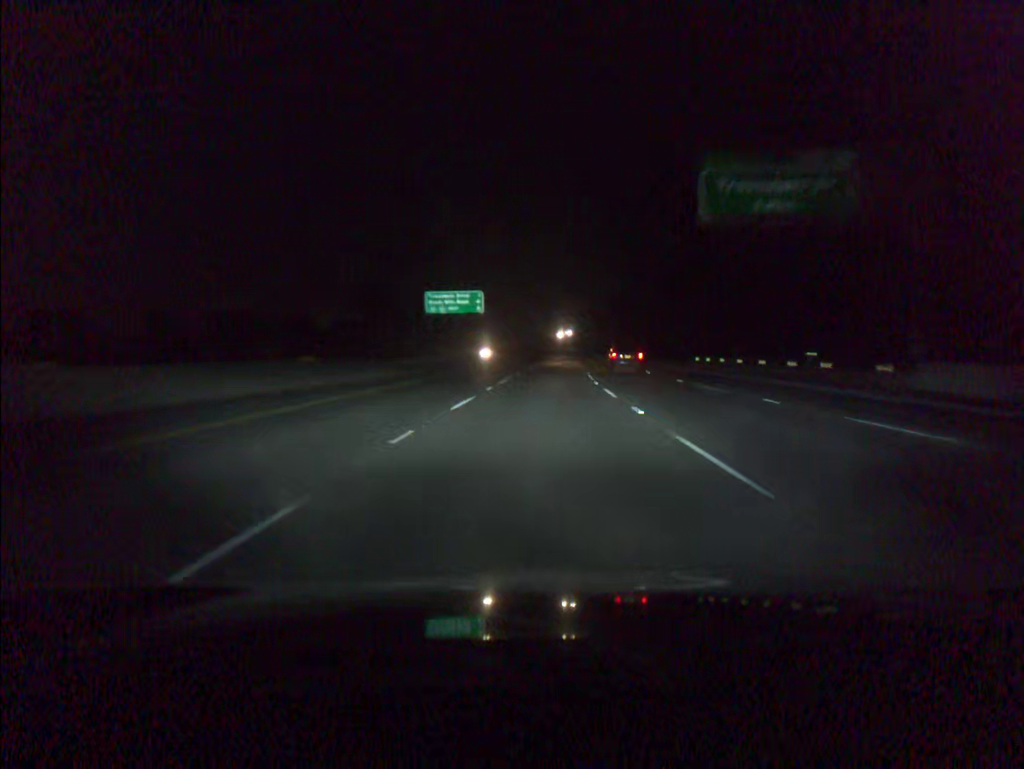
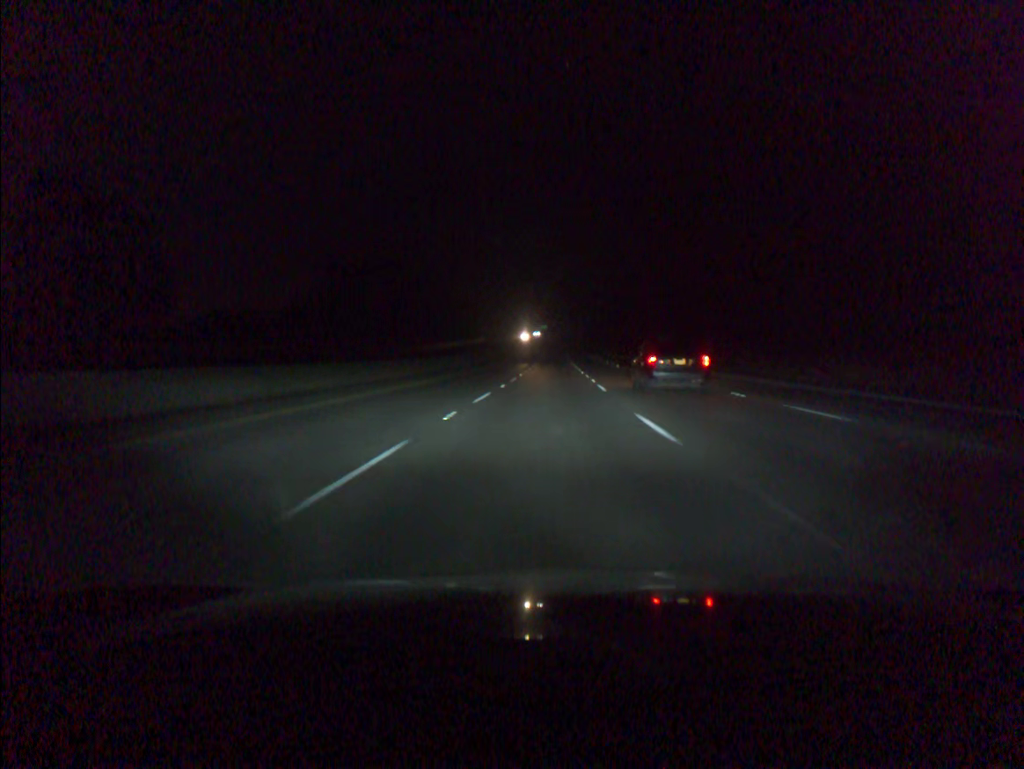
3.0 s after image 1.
(+2.8, +97.9) m; +2°
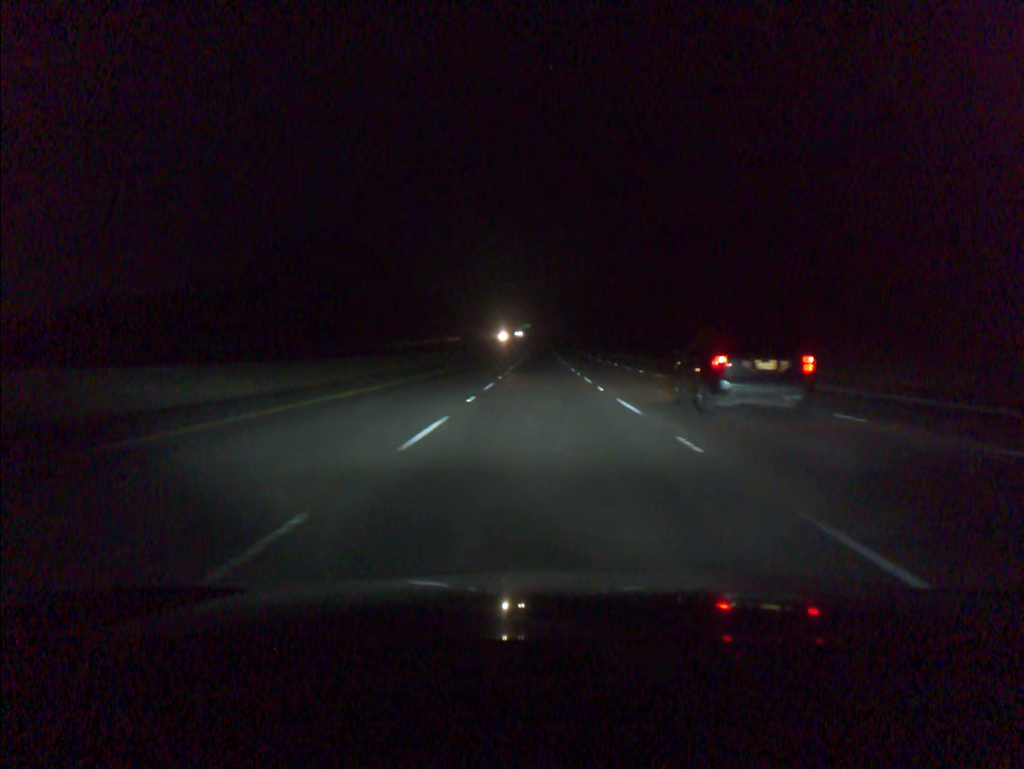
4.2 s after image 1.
(+0.4, +39.2) m; +1°
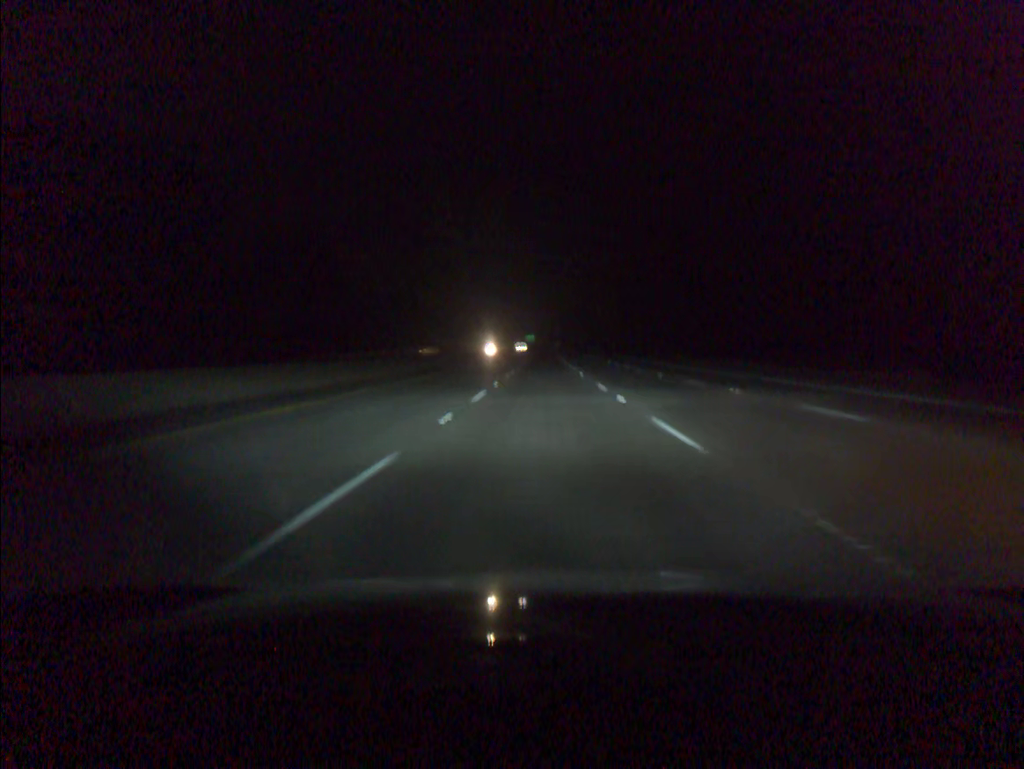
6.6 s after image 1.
(-0.1, +78.3) m; 0°
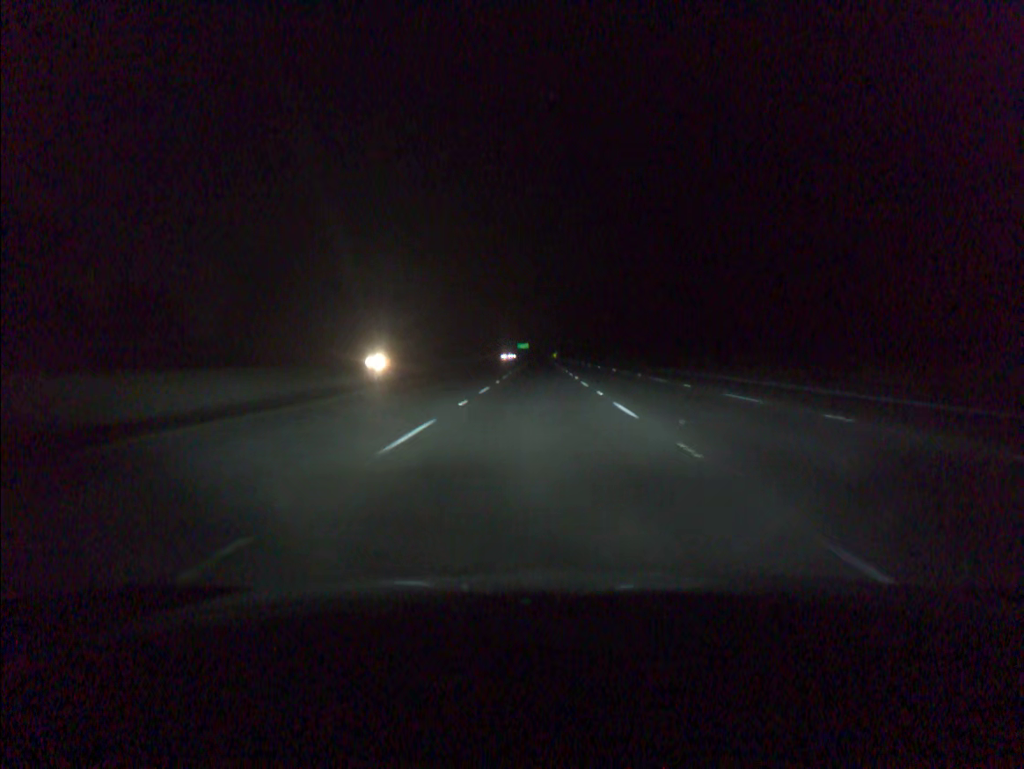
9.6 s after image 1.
(+0.4, +97.1) m; 0°
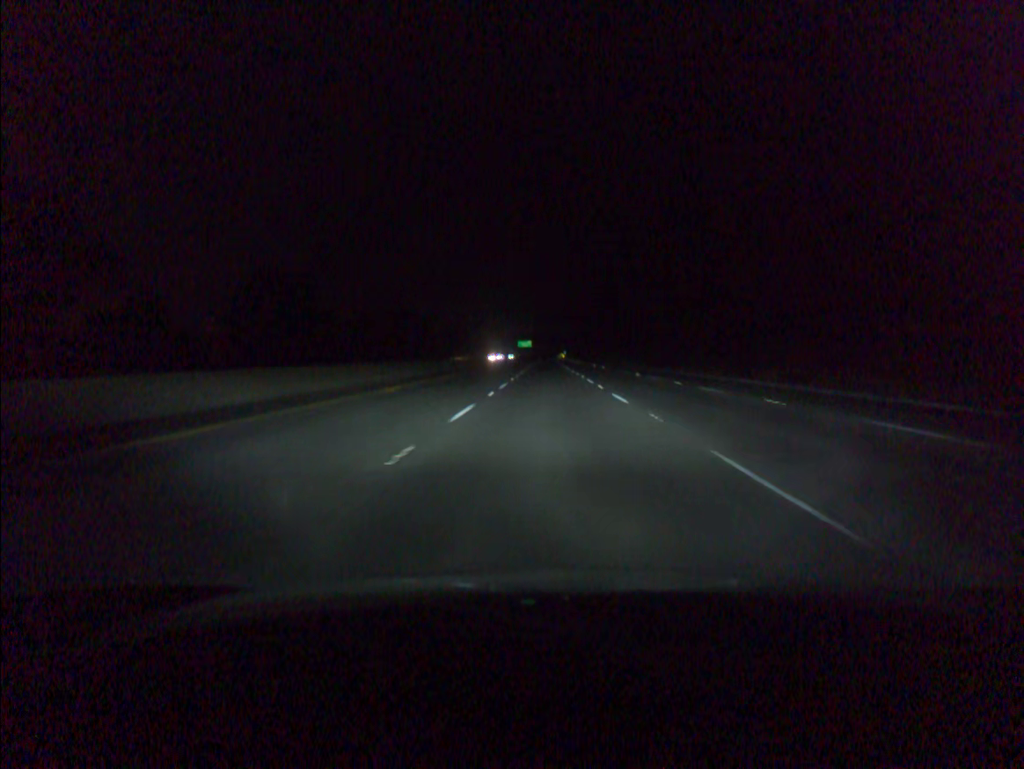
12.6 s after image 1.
(-0.5, +97.1) m; 0°
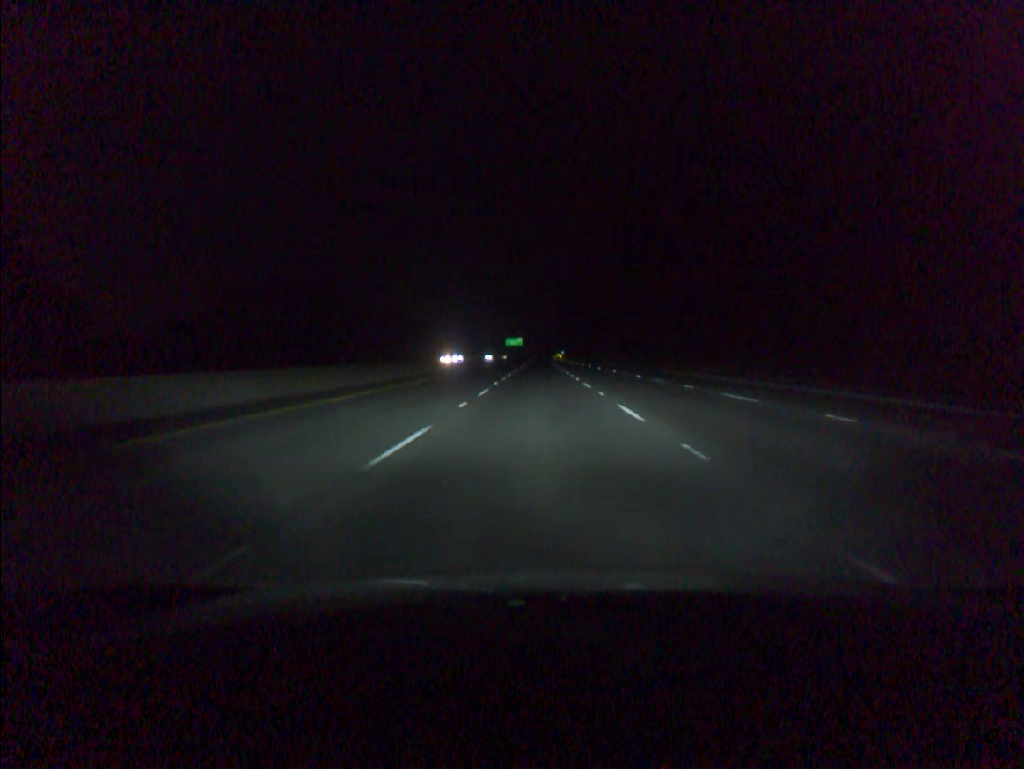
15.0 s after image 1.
(+0.6, +78.1) m; 0°
